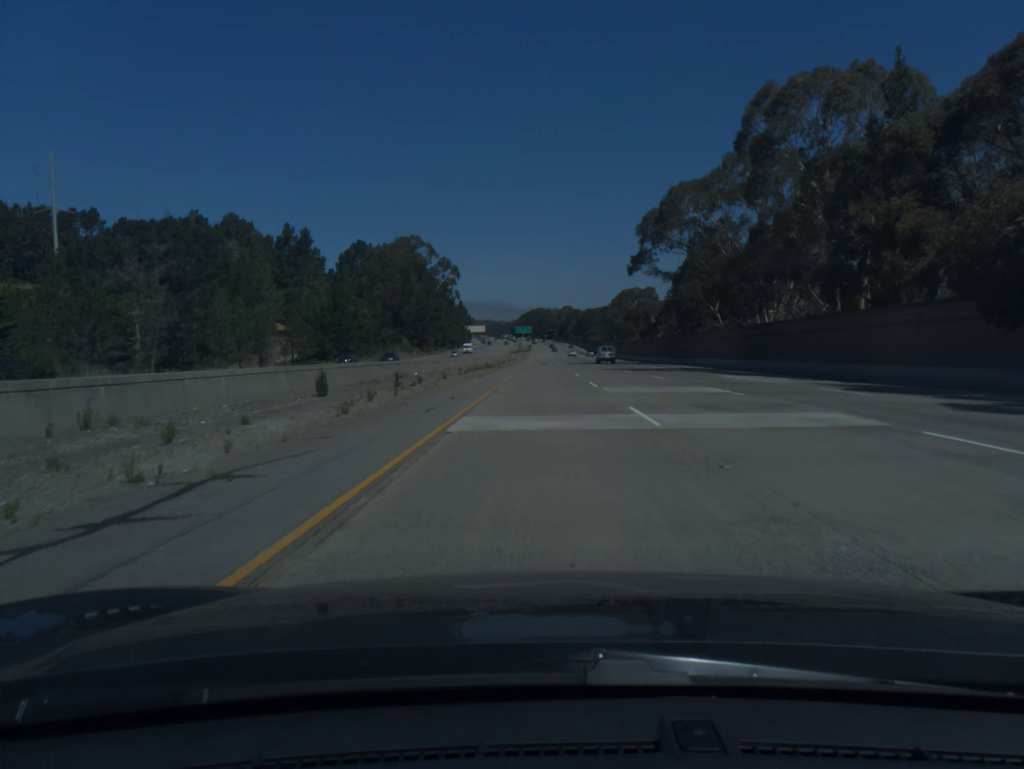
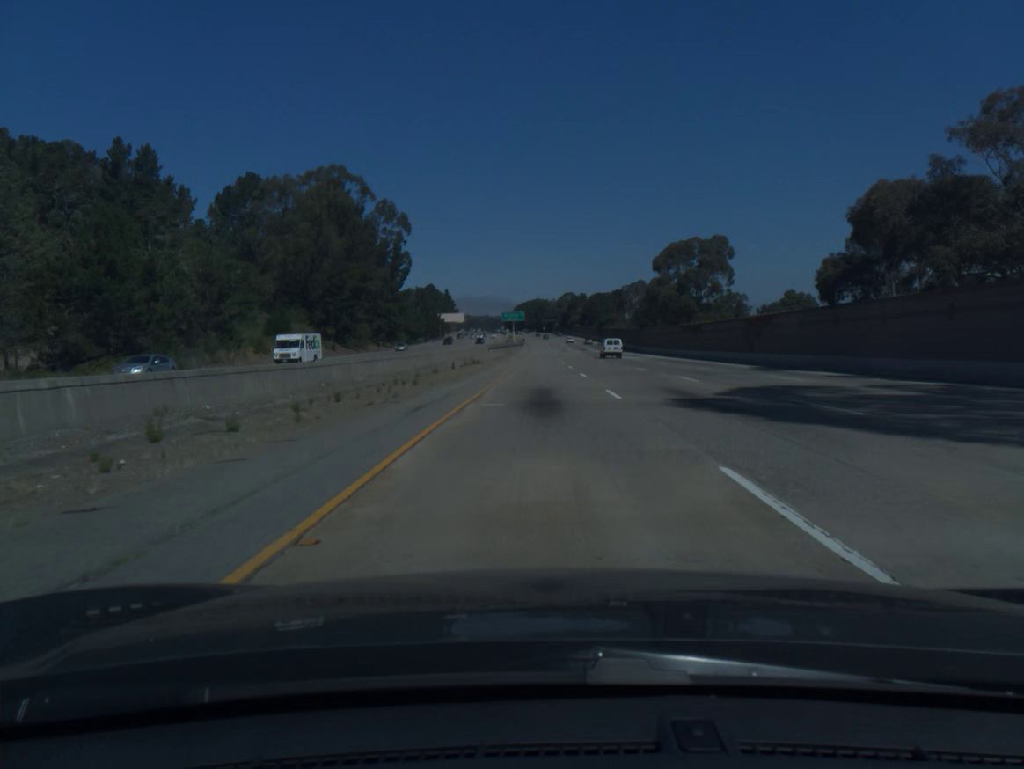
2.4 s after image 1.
(+0.2, +82.2) m; 0°
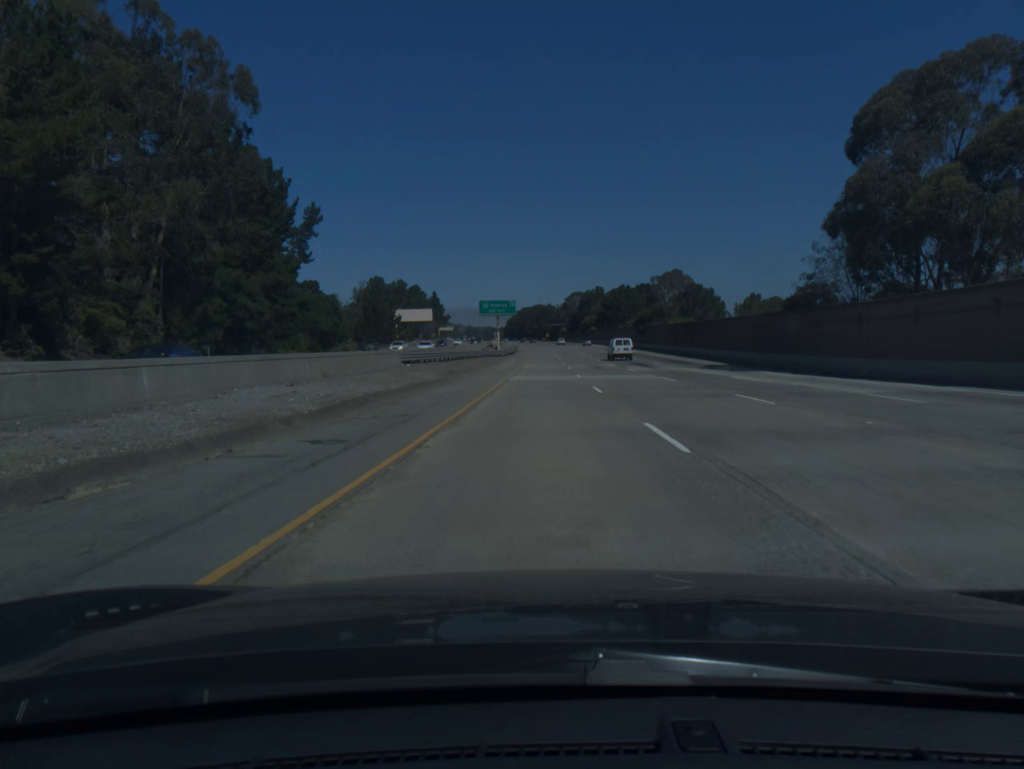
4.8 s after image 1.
(-0.1, +82.2) m; 0°
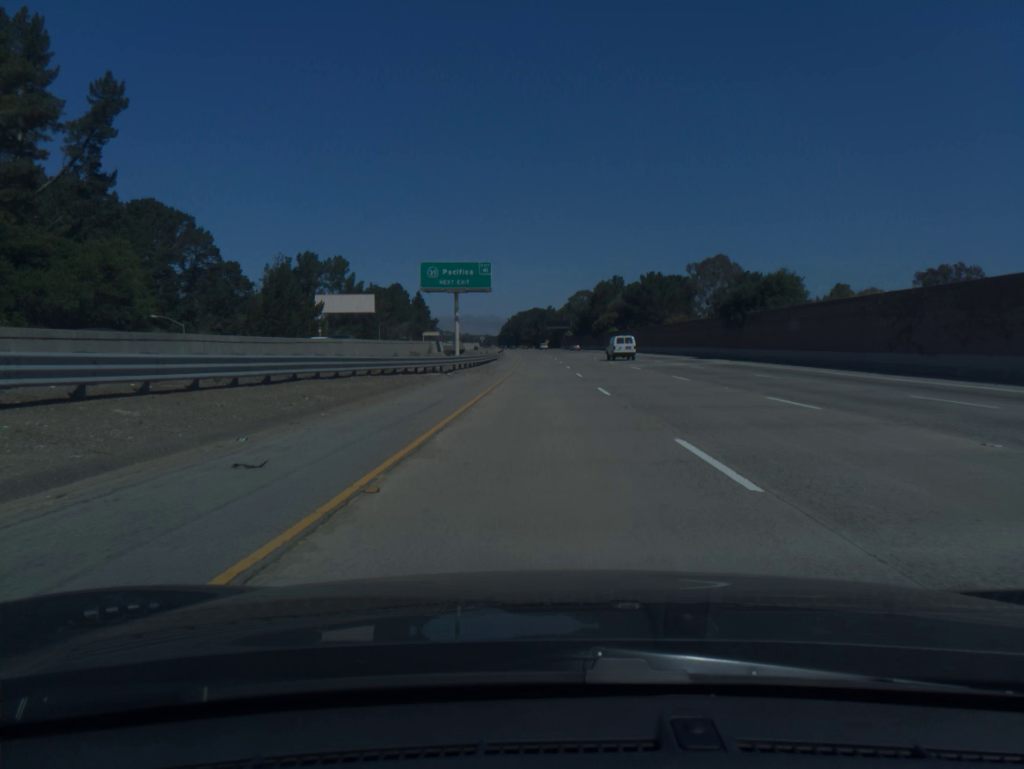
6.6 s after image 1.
(+0.1, +61.4) m; 0°
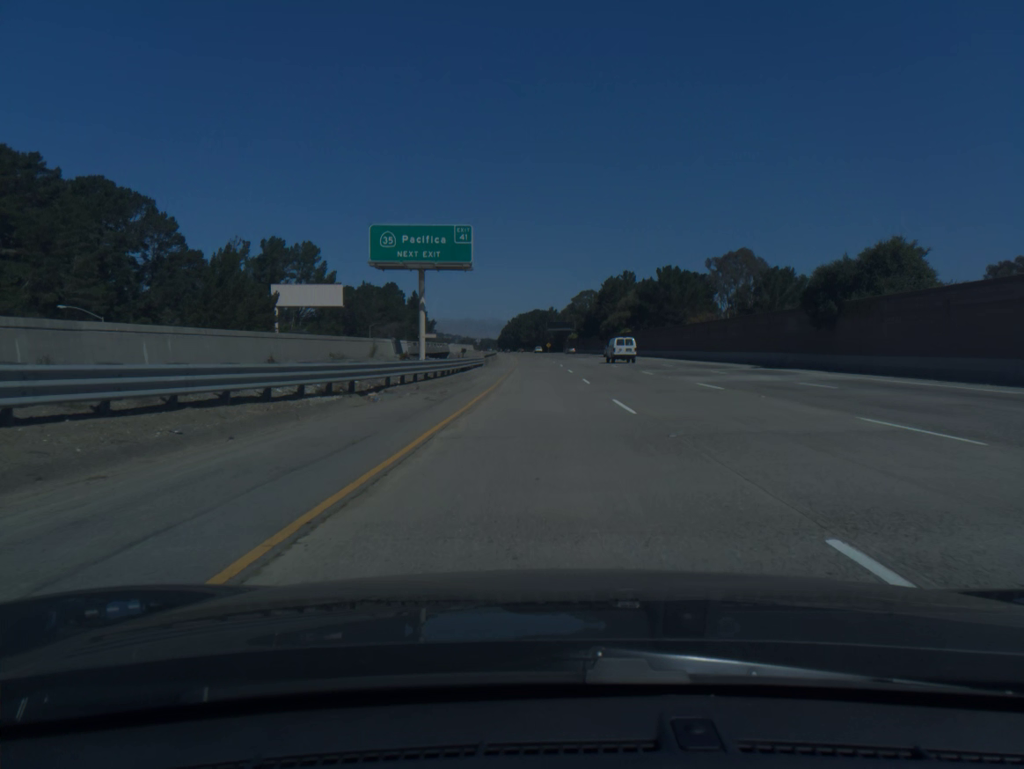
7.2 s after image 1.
(0.0, +20.4) m; 0°
